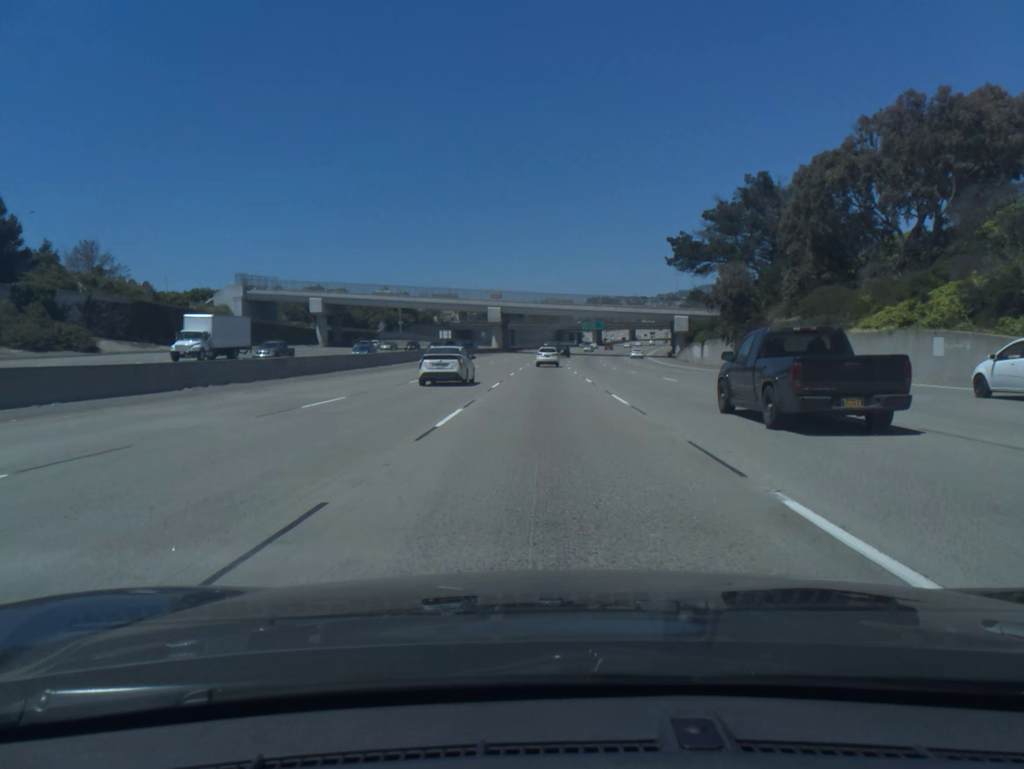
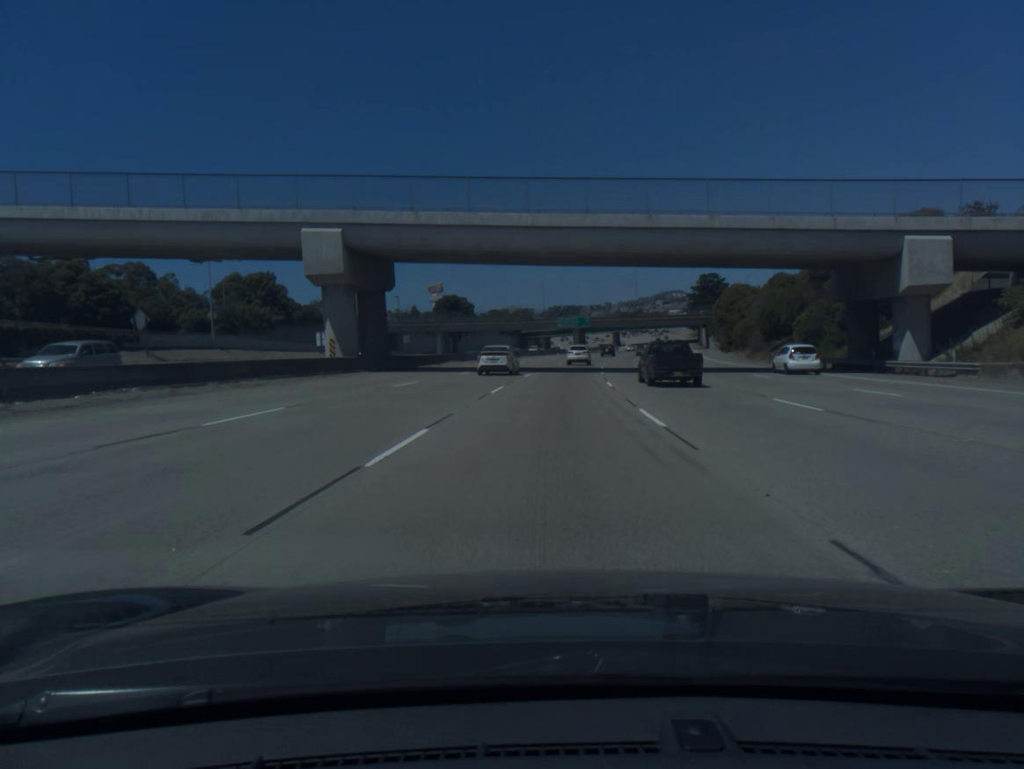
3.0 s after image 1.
(+1.1, +90.2) m; +3°
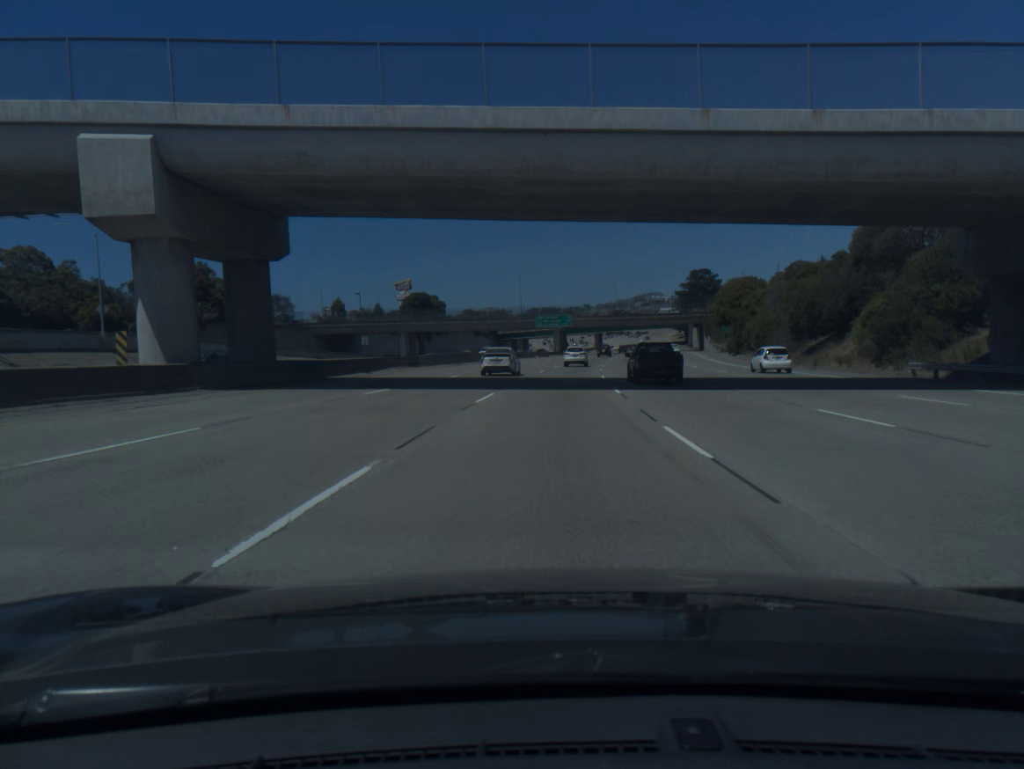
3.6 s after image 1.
(+0.2, +18.1) m; +2°
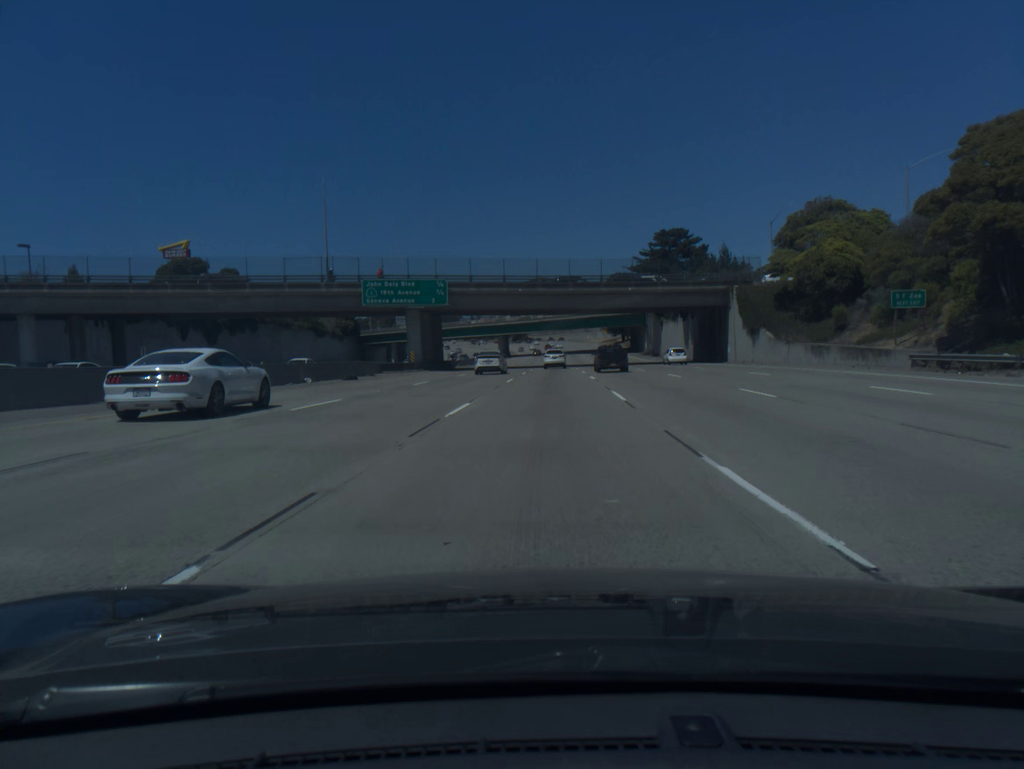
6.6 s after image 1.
(+5.9, +89.8) m; +7°
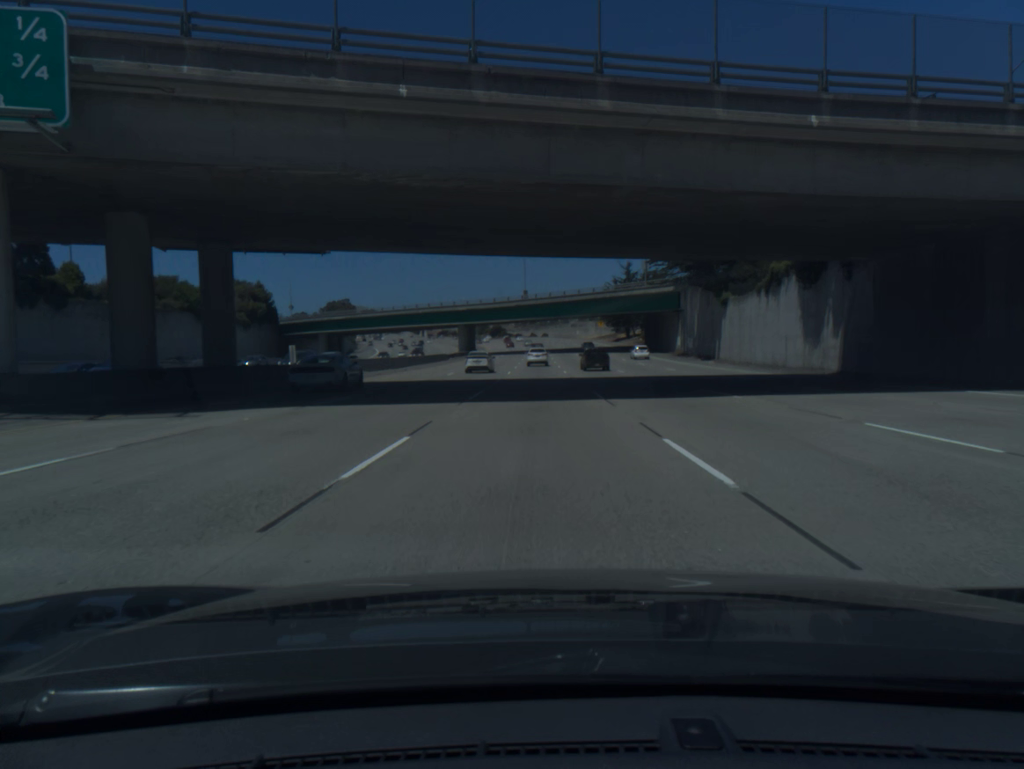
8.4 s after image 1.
(+0.9, +53.8) m; +1°
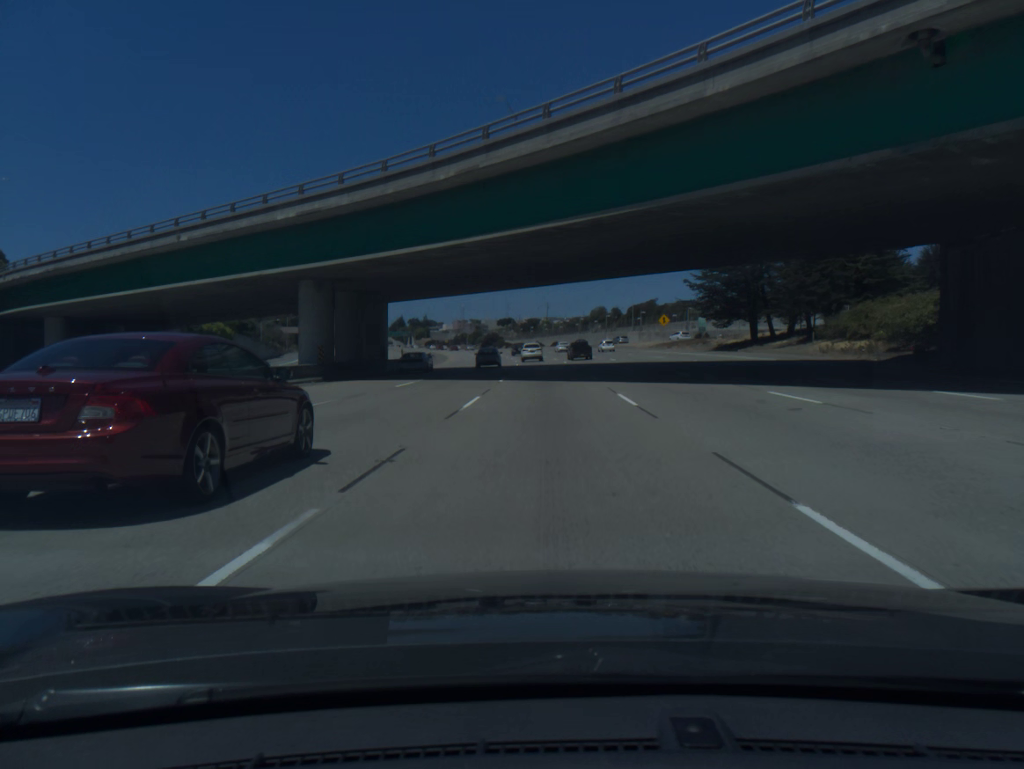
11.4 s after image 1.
(-0.8, +90.9) m; 0°
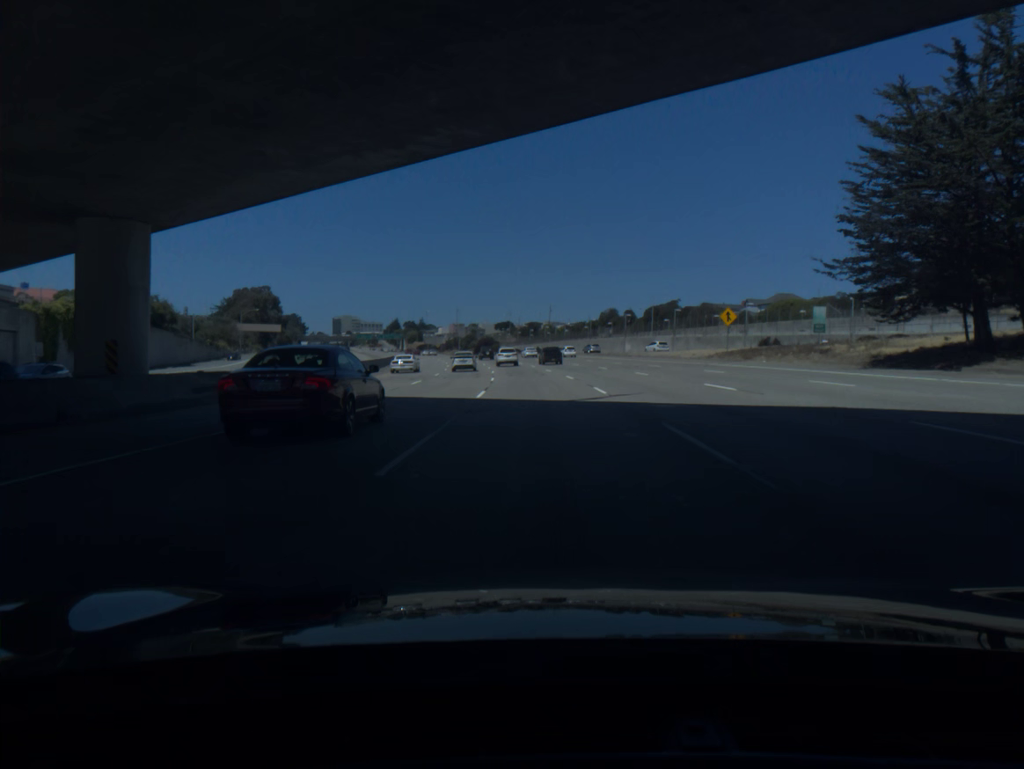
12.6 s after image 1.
(+0.1, +36.4) m; 0°
